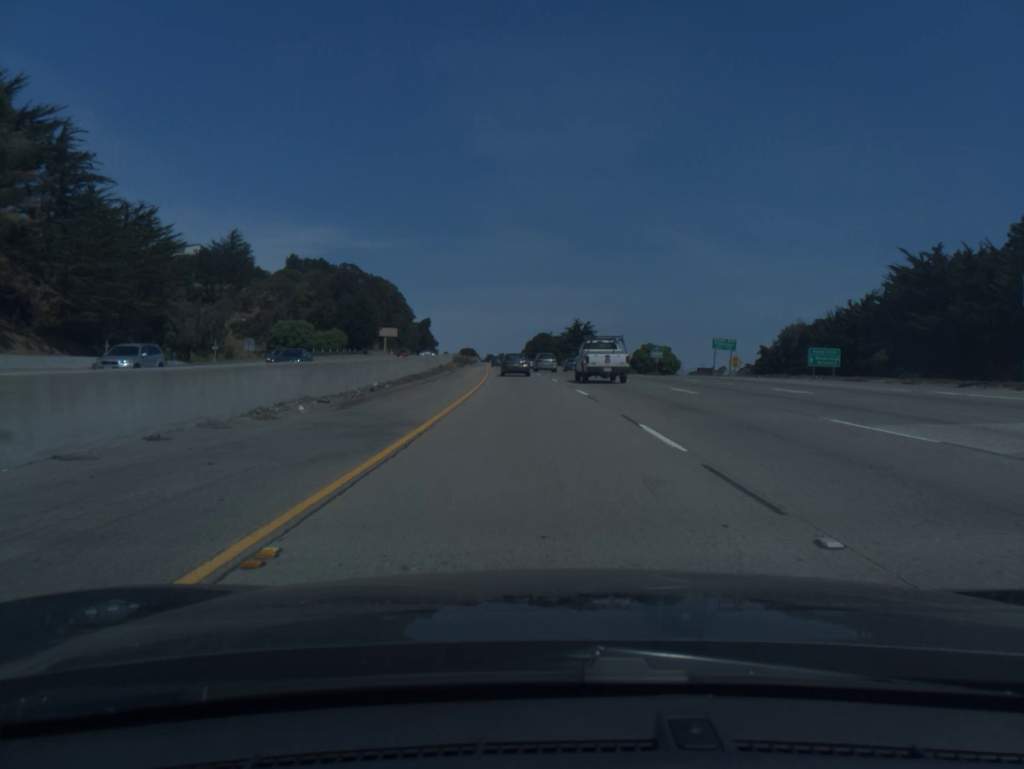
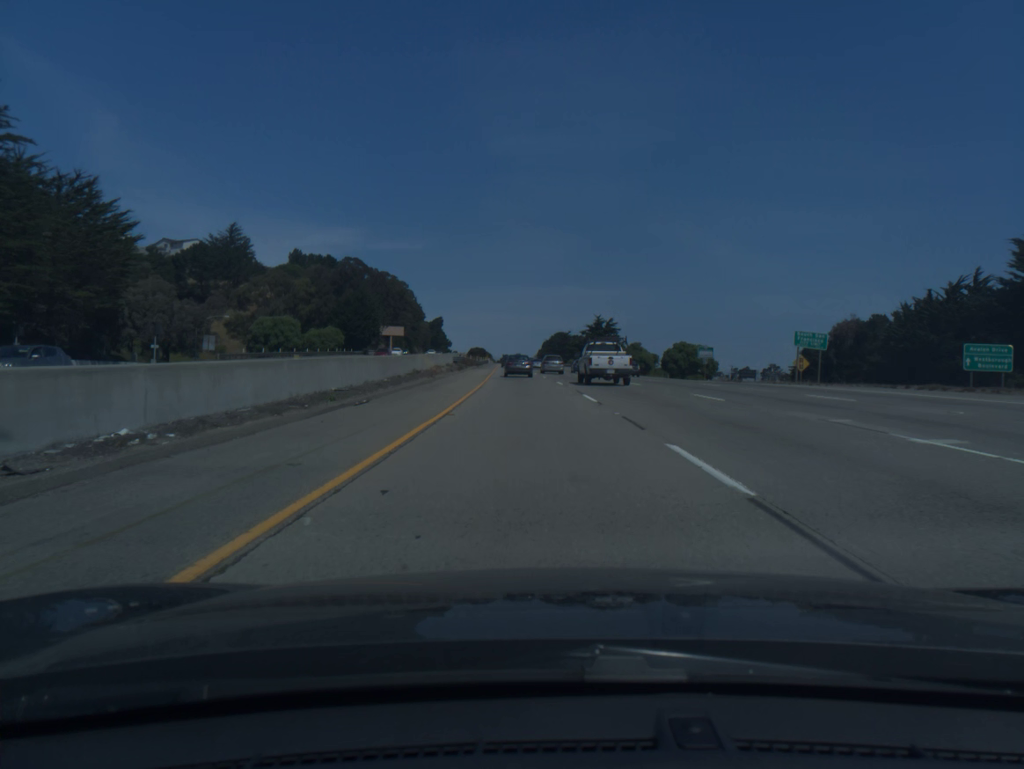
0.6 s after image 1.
(-0.2, +17.6) m; -1°
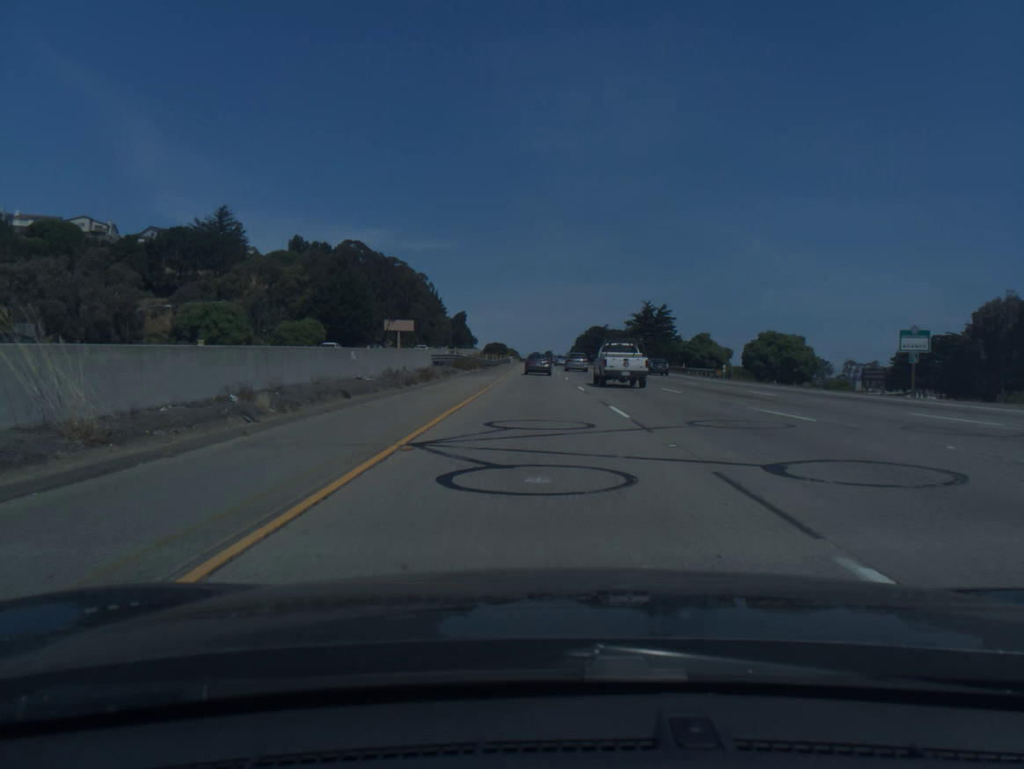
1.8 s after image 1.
(-0.7, +35.3) m; -2°
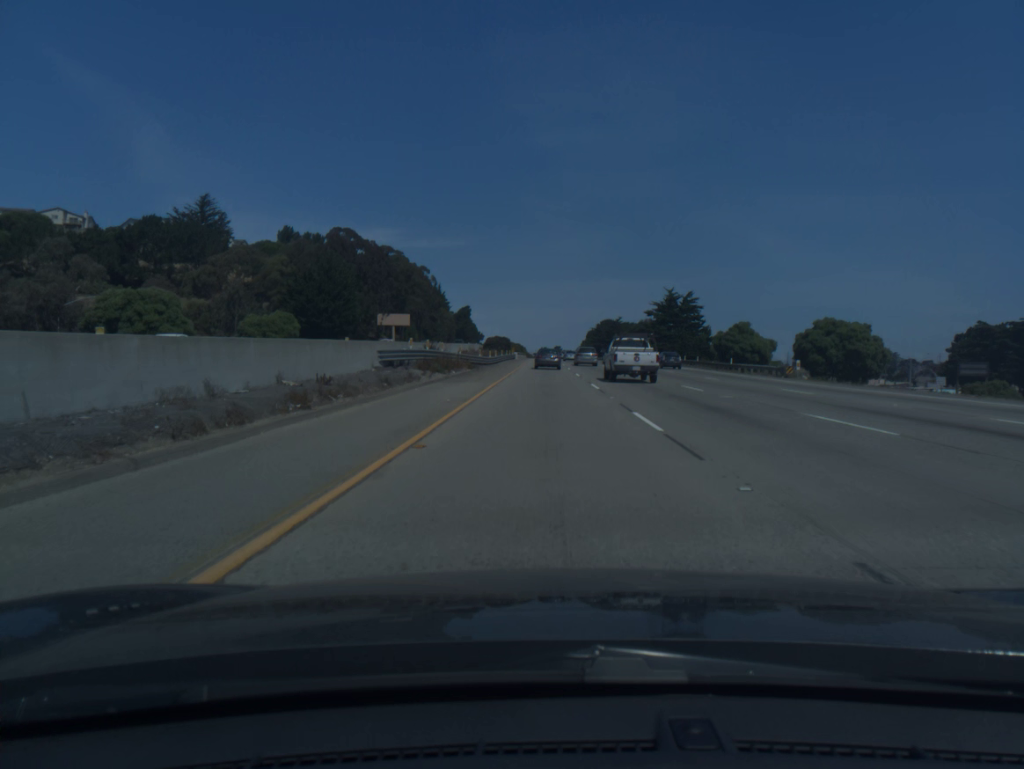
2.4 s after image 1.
(-0.1, +17.7) m; -1°
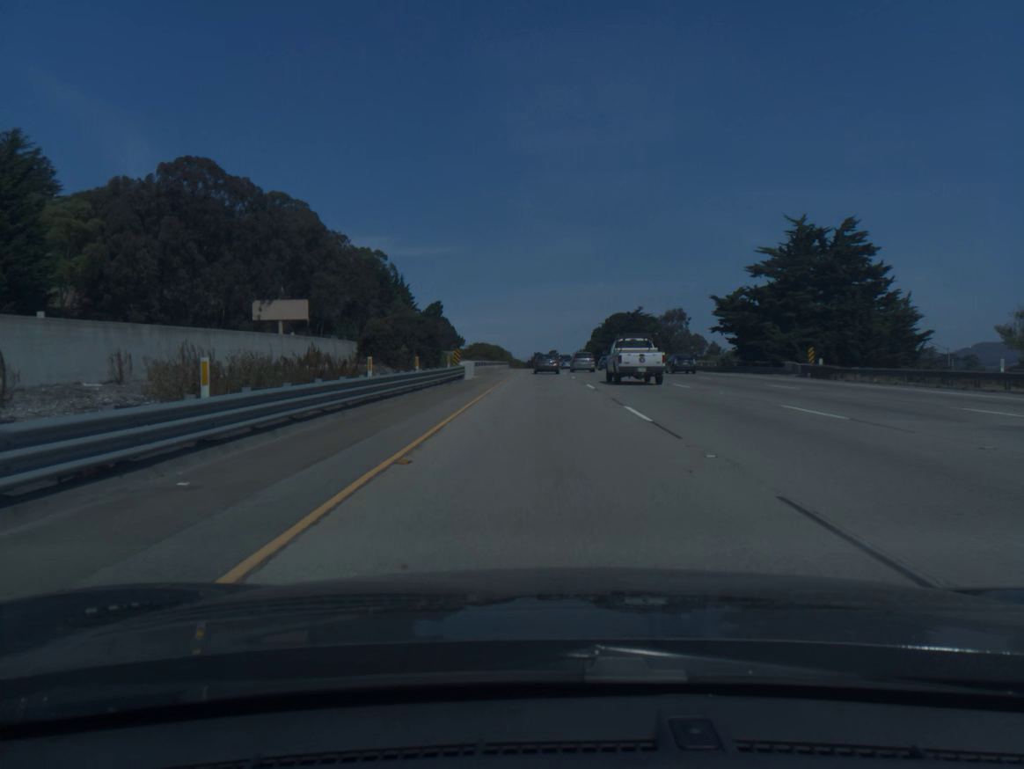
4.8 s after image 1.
(+0.1, +71.2) m; 0°
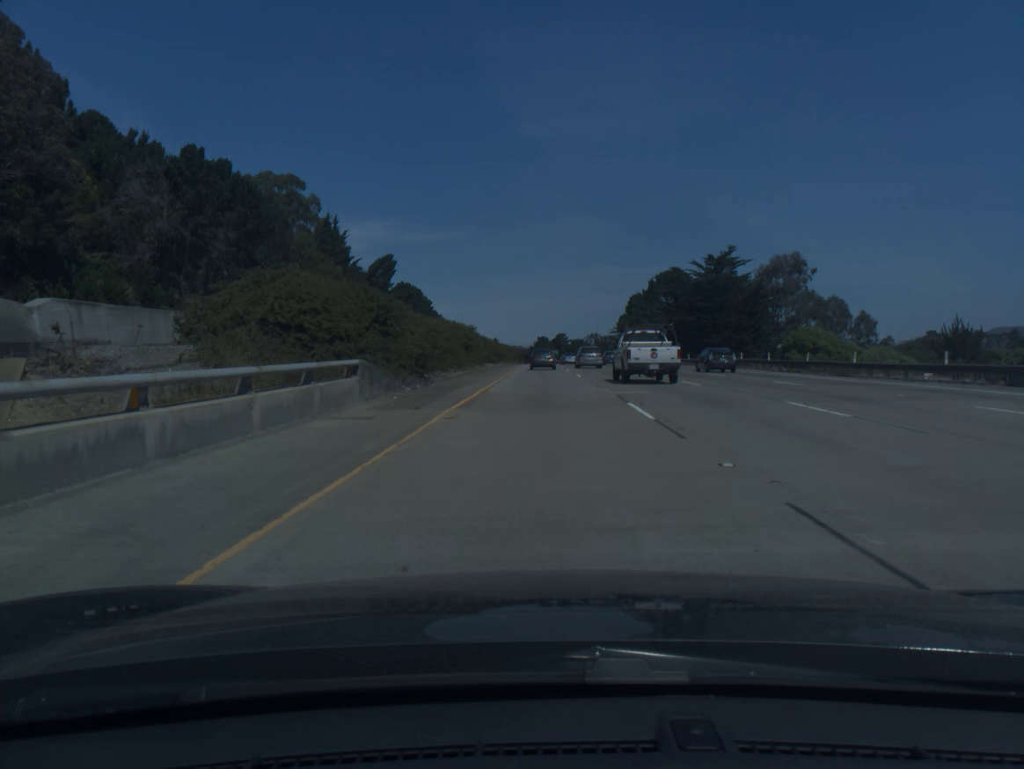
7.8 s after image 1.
(-0.1, +88.3) m; 0°
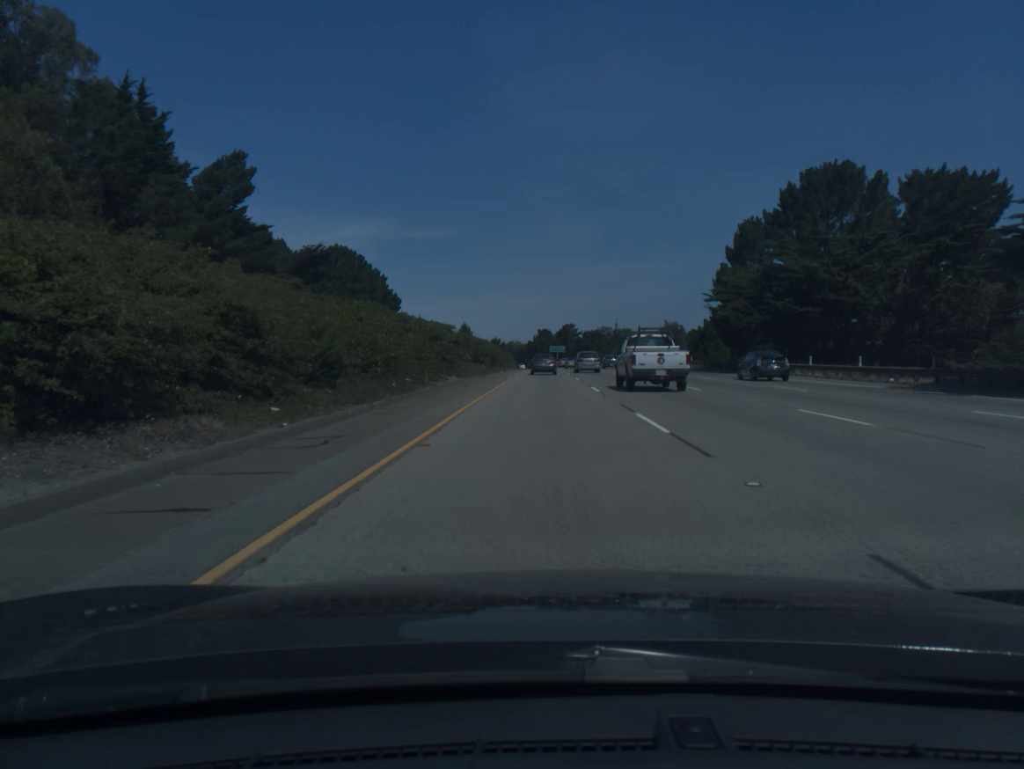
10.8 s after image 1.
(0.0, +84.8) m; 0°
